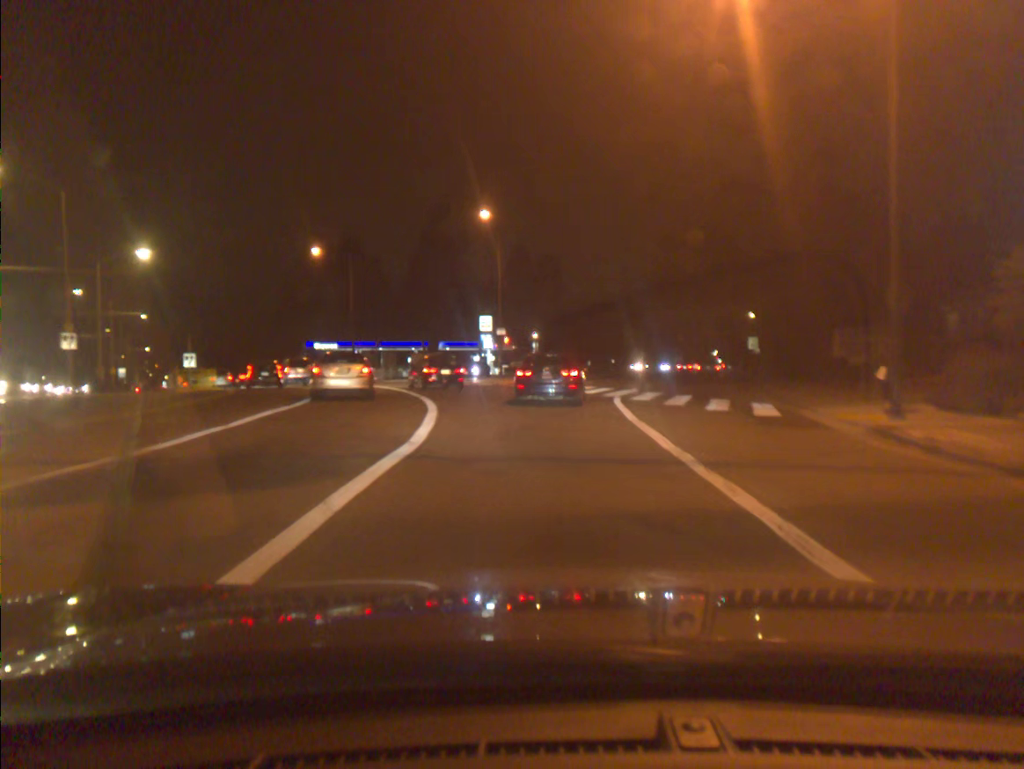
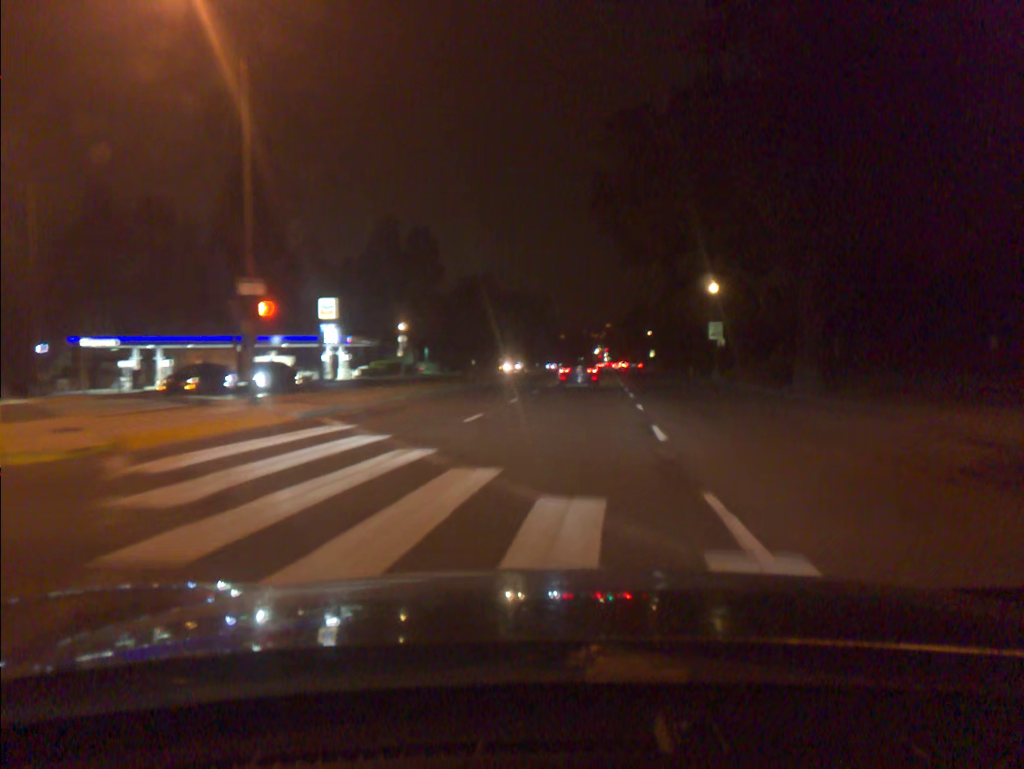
(+2.1, +28.6) m; +10°
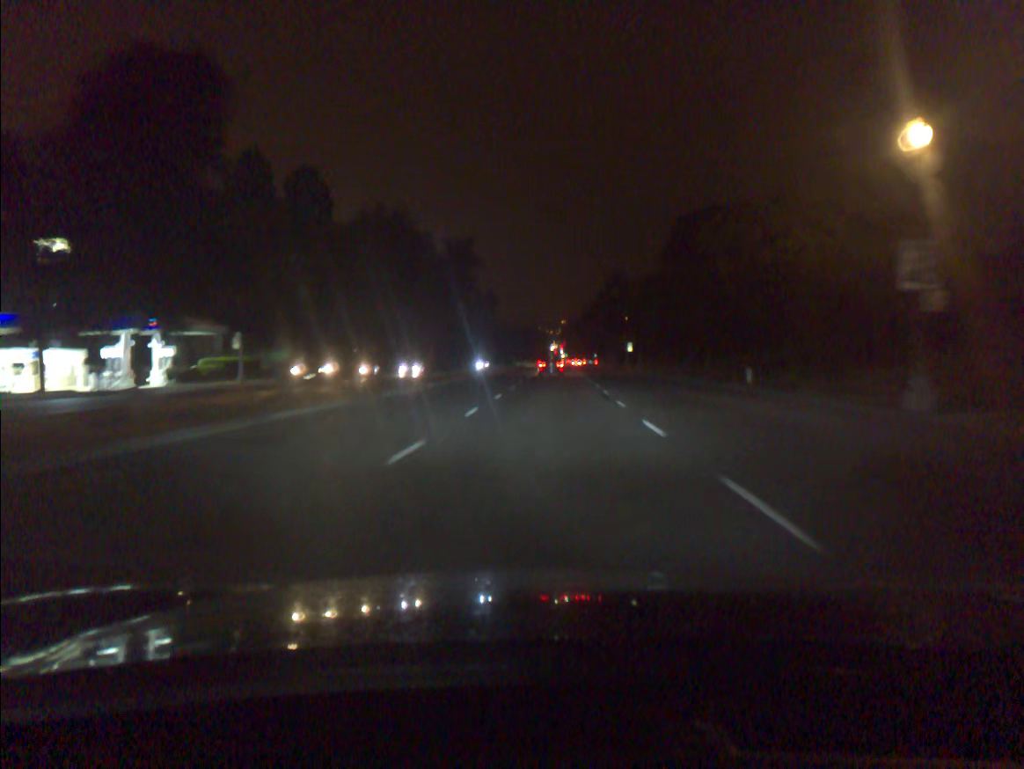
(+1.8, +35.7) m; +3°
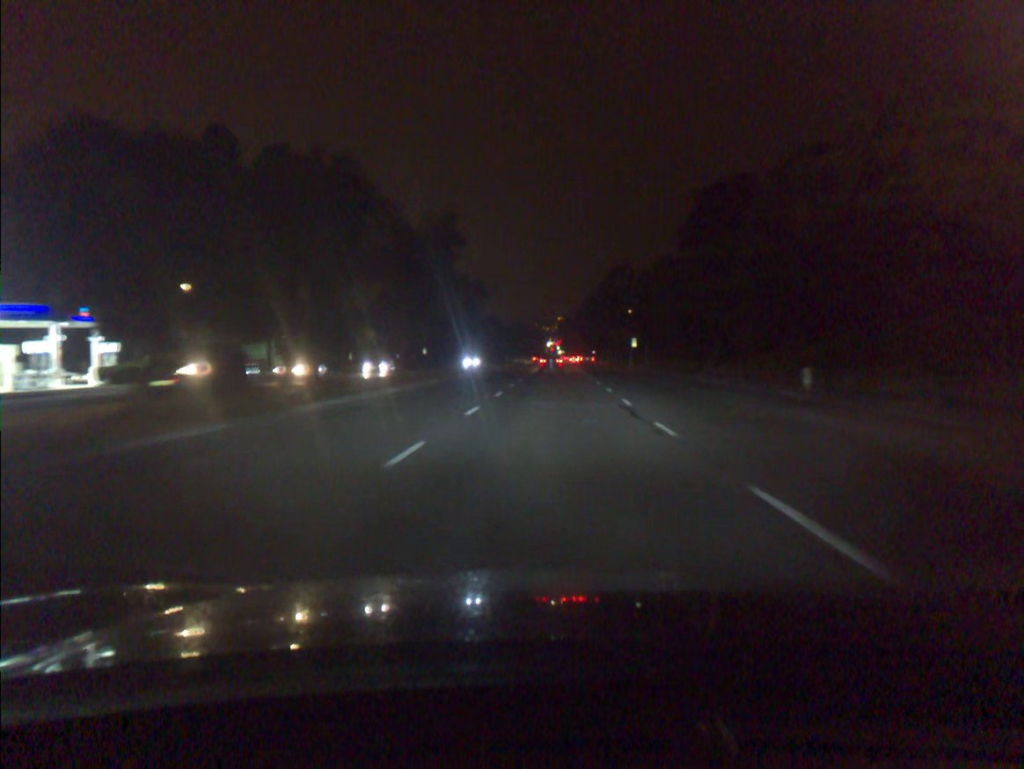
(0.0, +8.0) m; 0°
